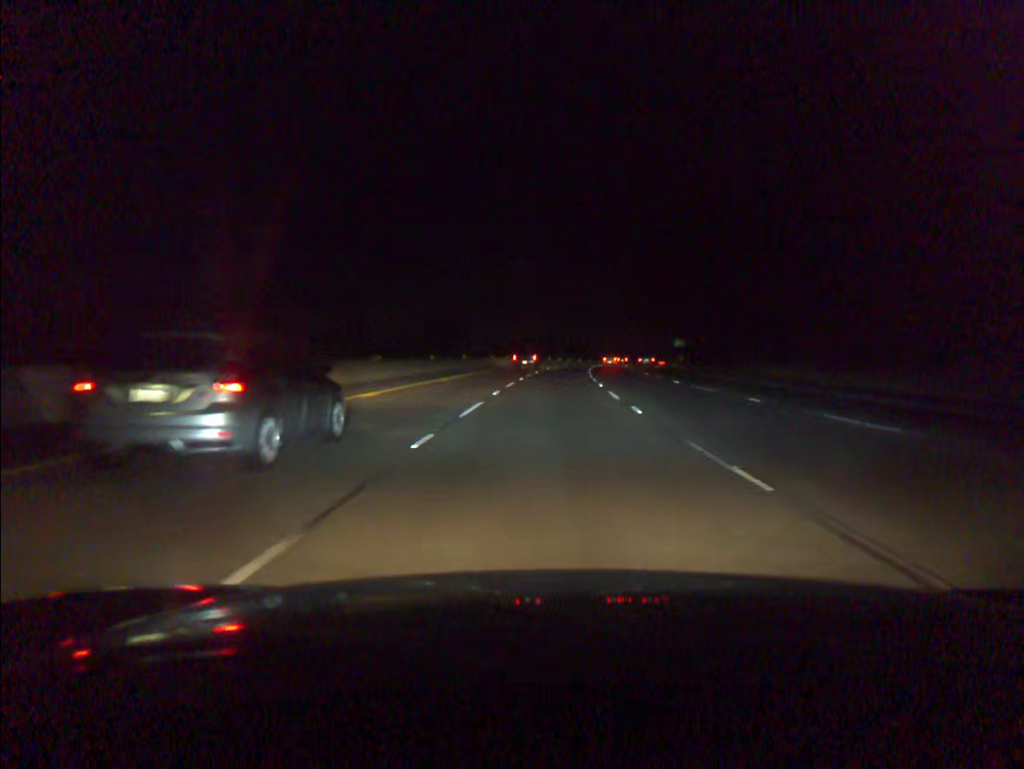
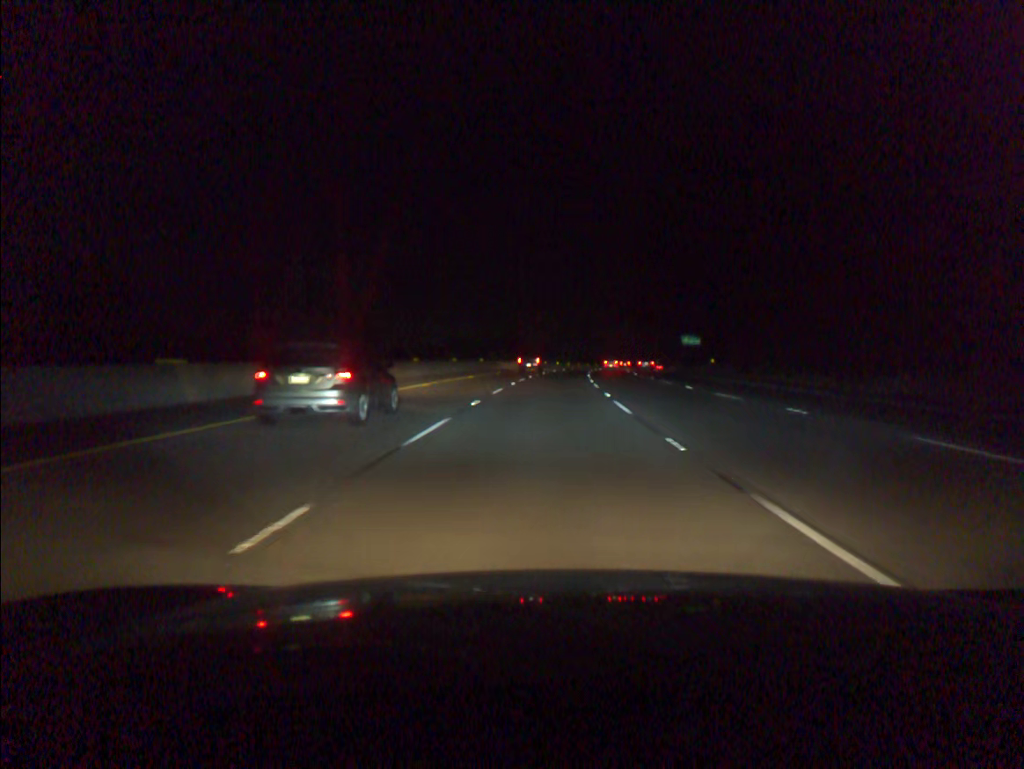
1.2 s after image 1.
(+0.6, +33.8) m; +2°
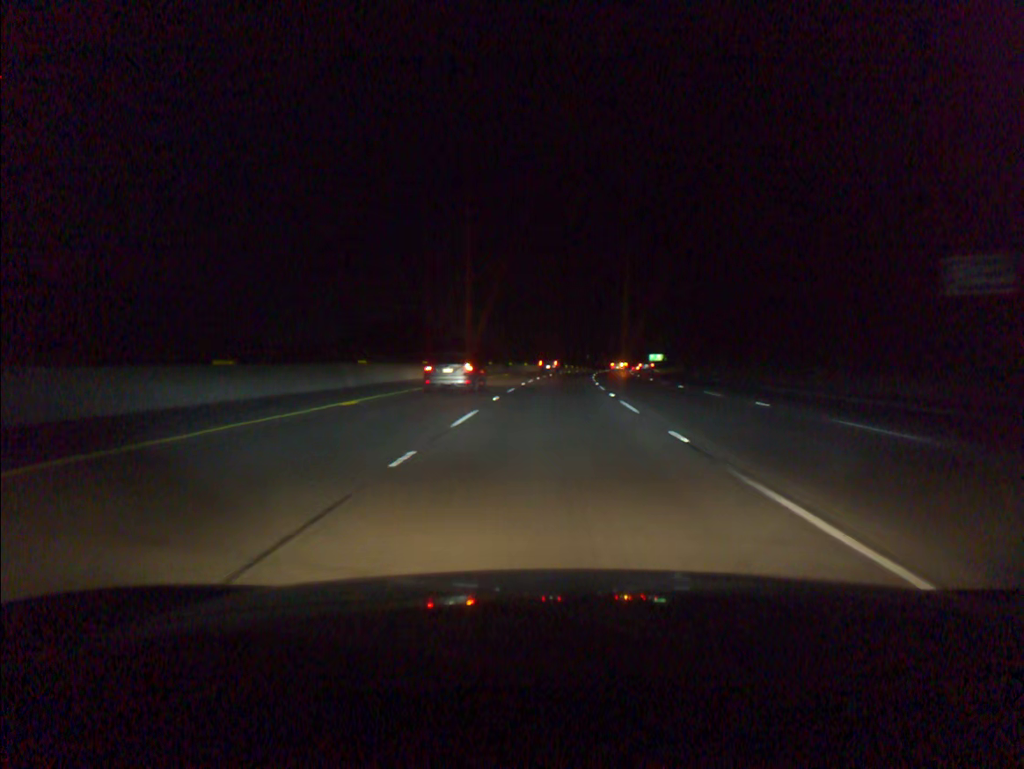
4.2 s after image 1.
(+3.6, +84.5) m; +5°
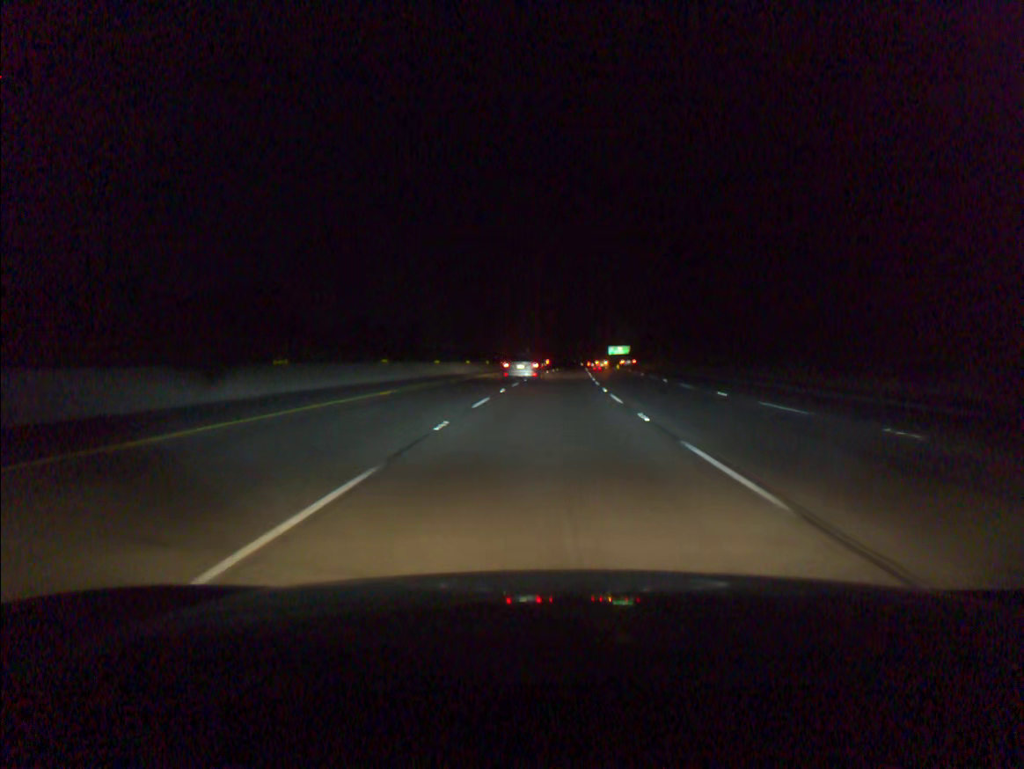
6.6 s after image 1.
(+2.7, +68.1) m; +4°
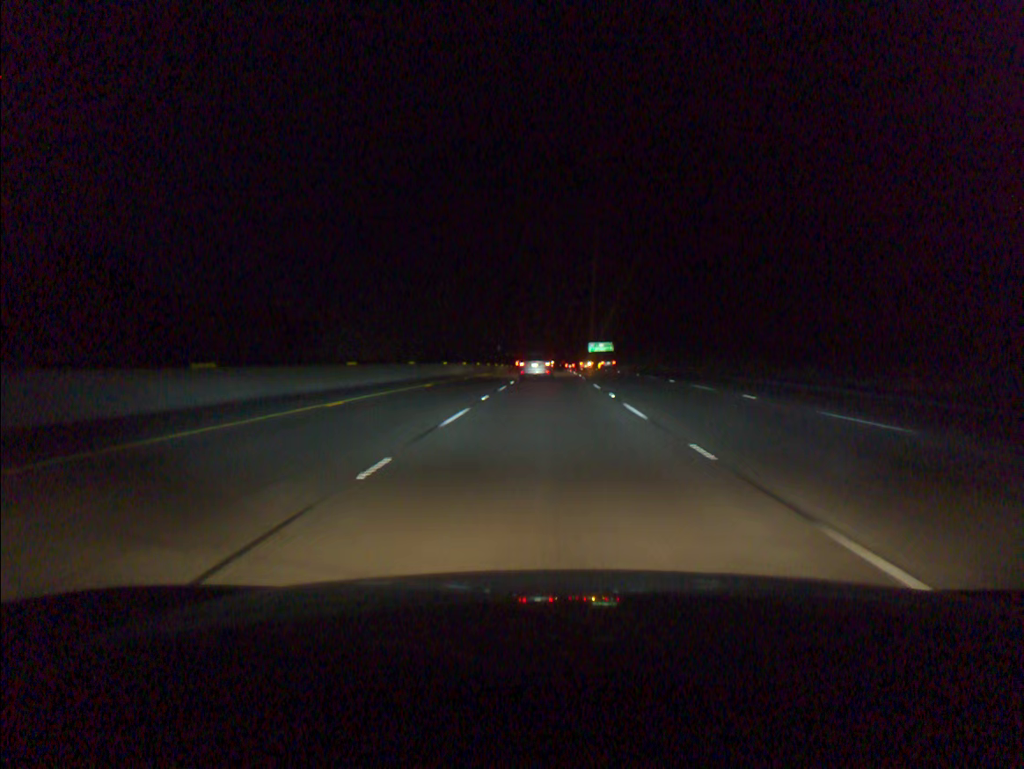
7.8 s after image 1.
(+0.6, +34.2) m; +2°
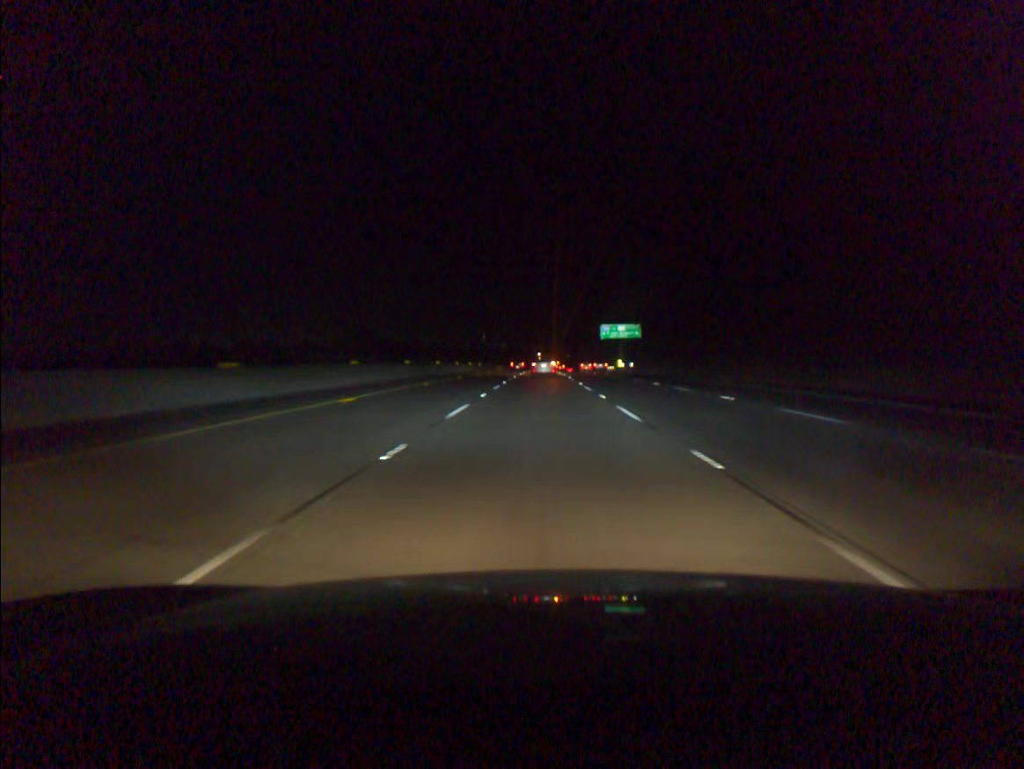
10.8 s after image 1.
(+1.2, +85.5) m; +1°
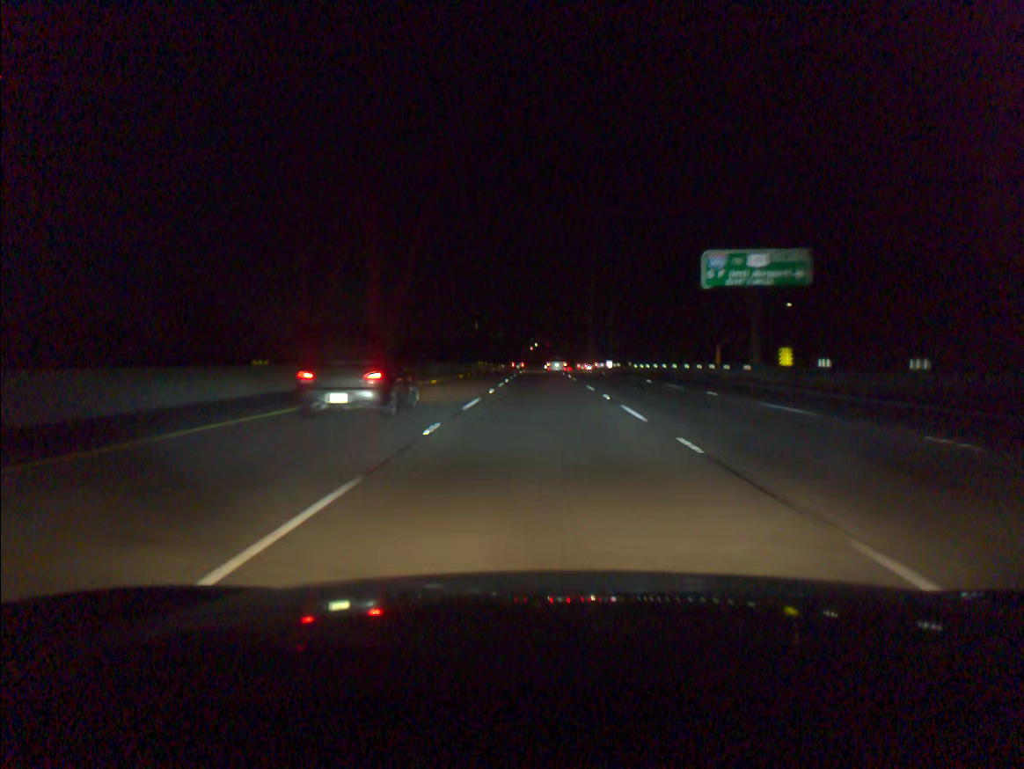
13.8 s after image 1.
(0.0, +85.3) m; 0°
